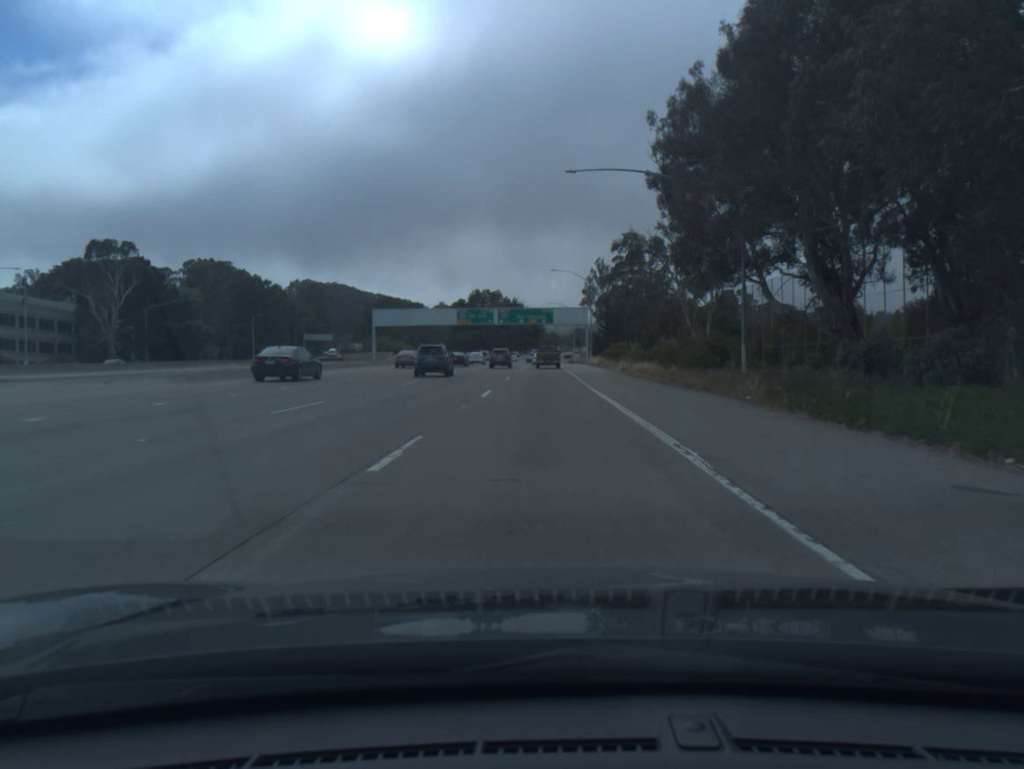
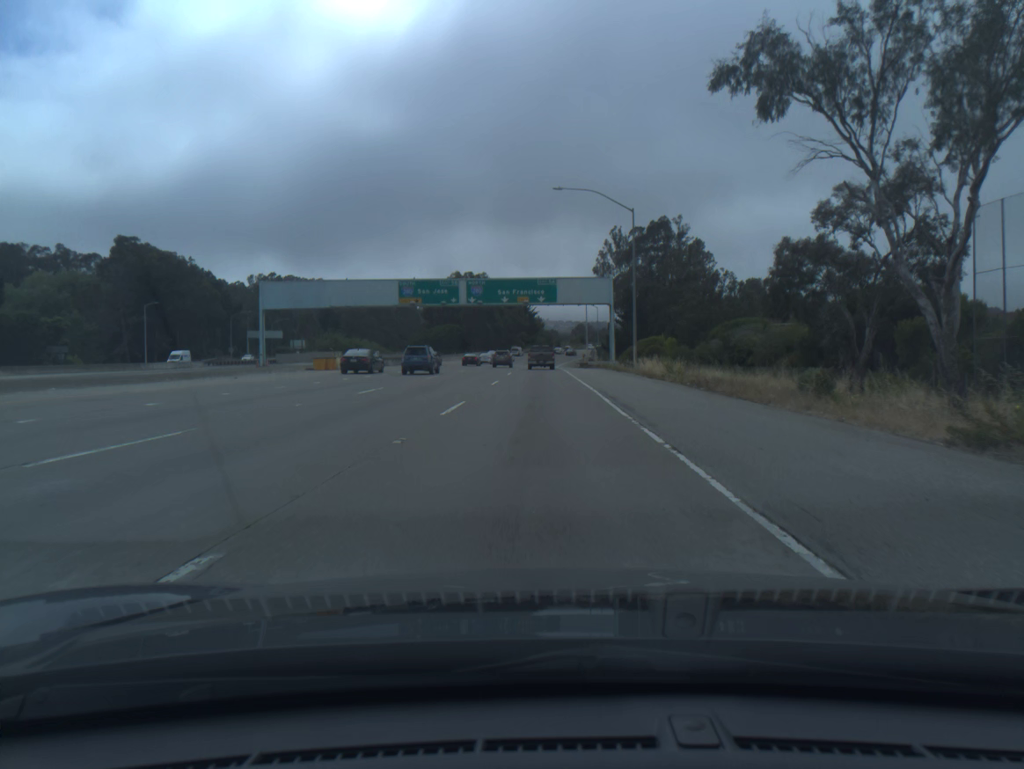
(+0.2, +50.3) m; 0°
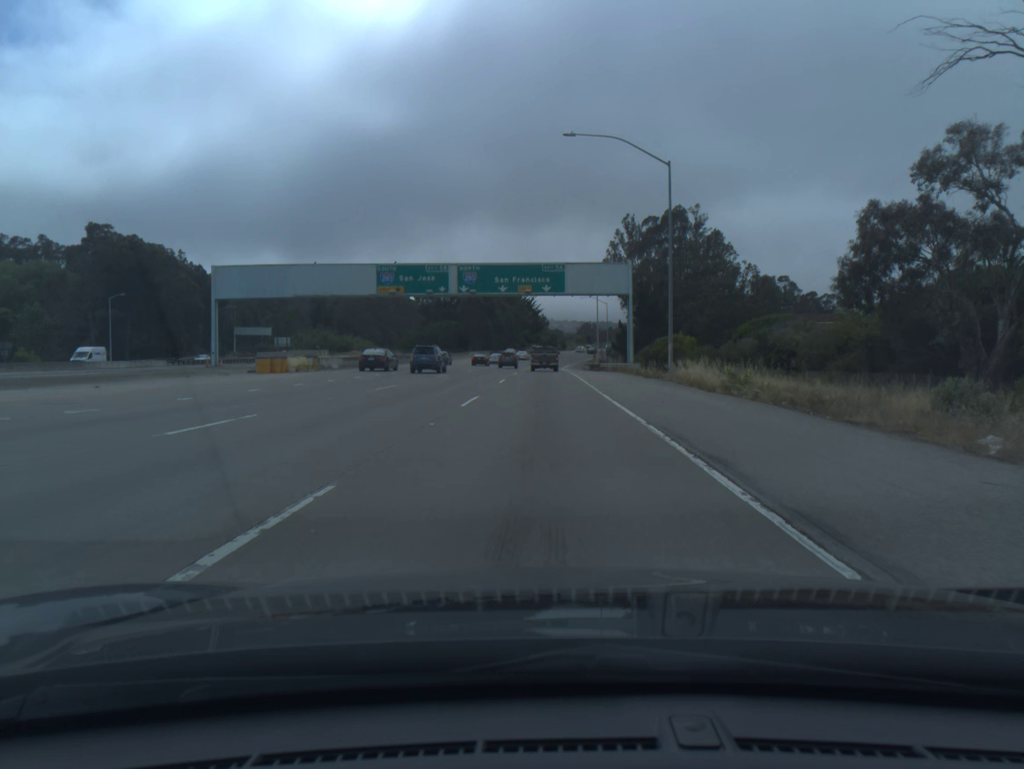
(0.0, +12.4) m; 0°
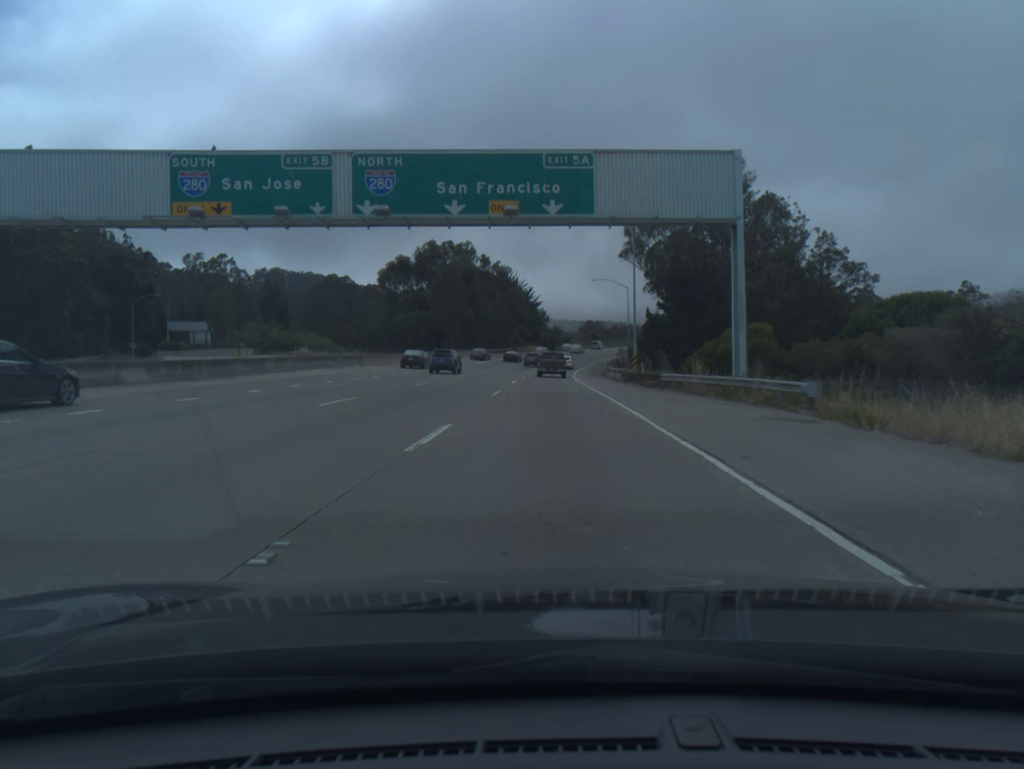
(-0.1, +37.1) m; 0°
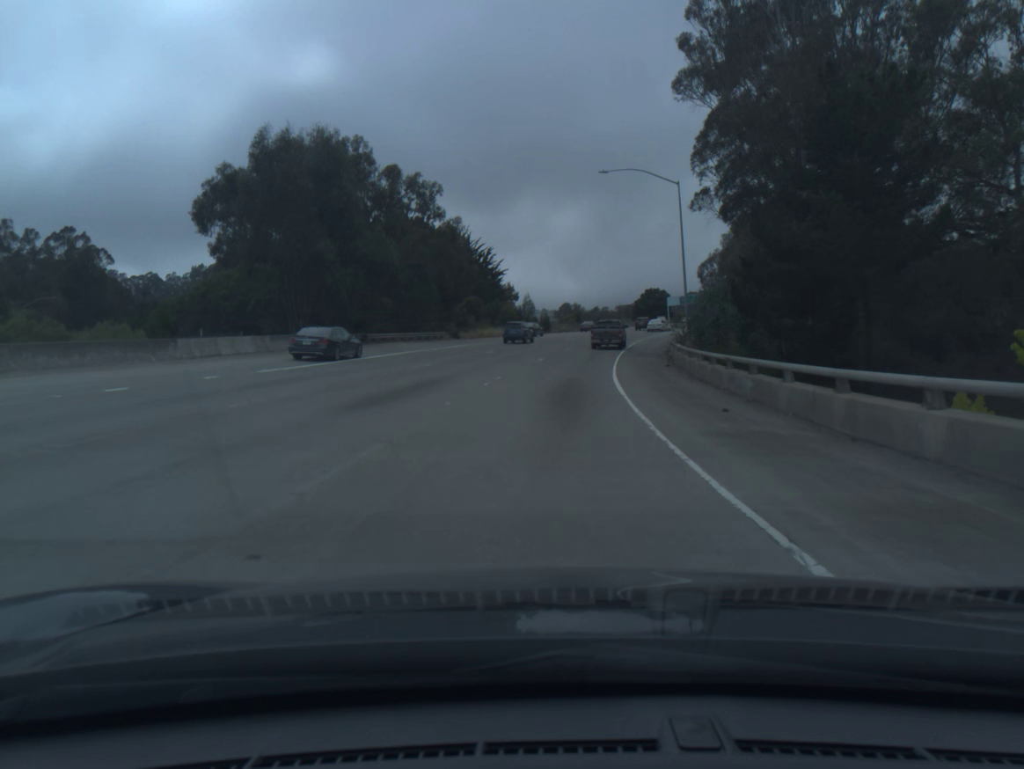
(+0.8, +61.4) m; +2°
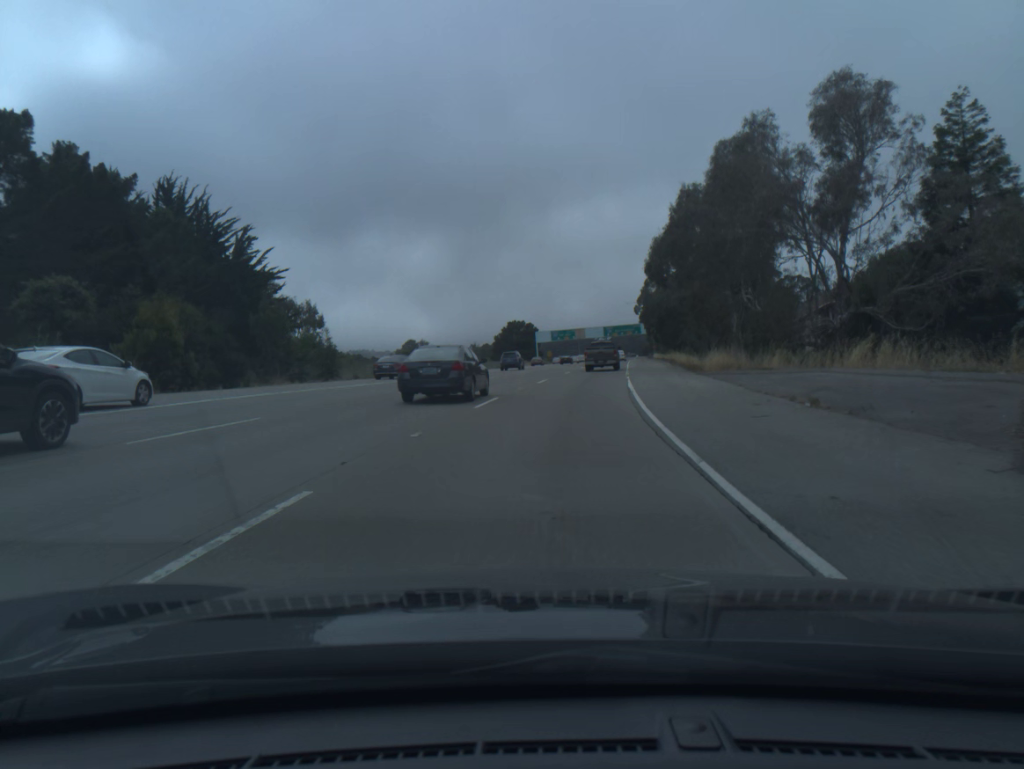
(+5.3, +60.3) m; +11°
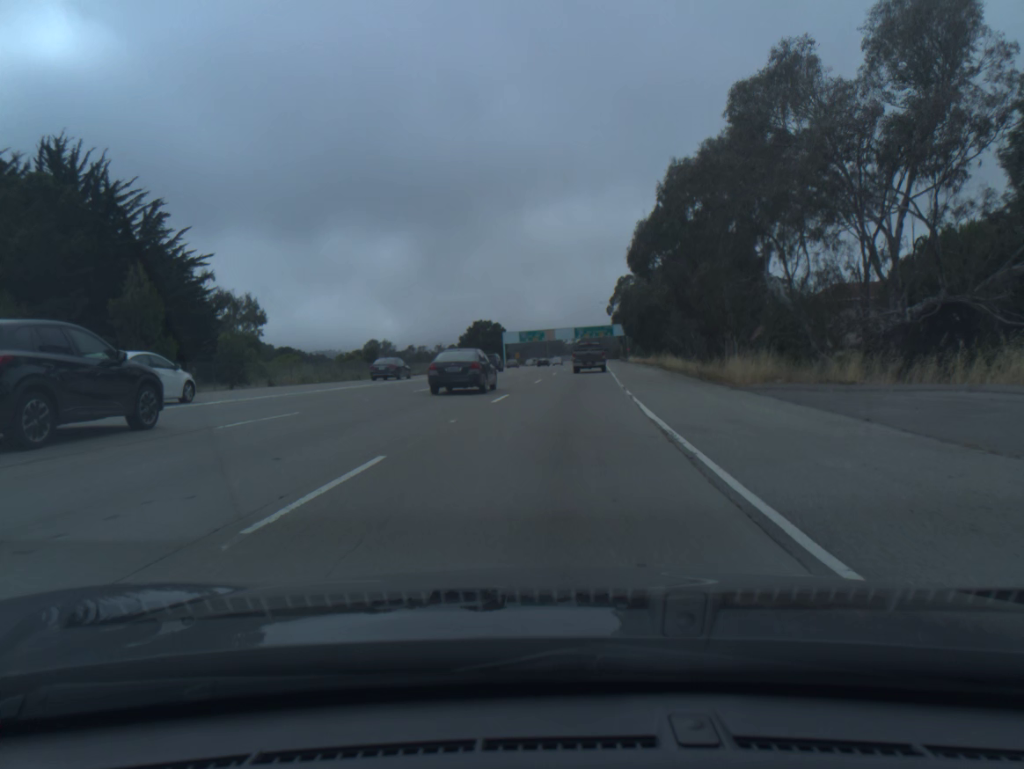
(+0.3, +11.9) m; +2°
